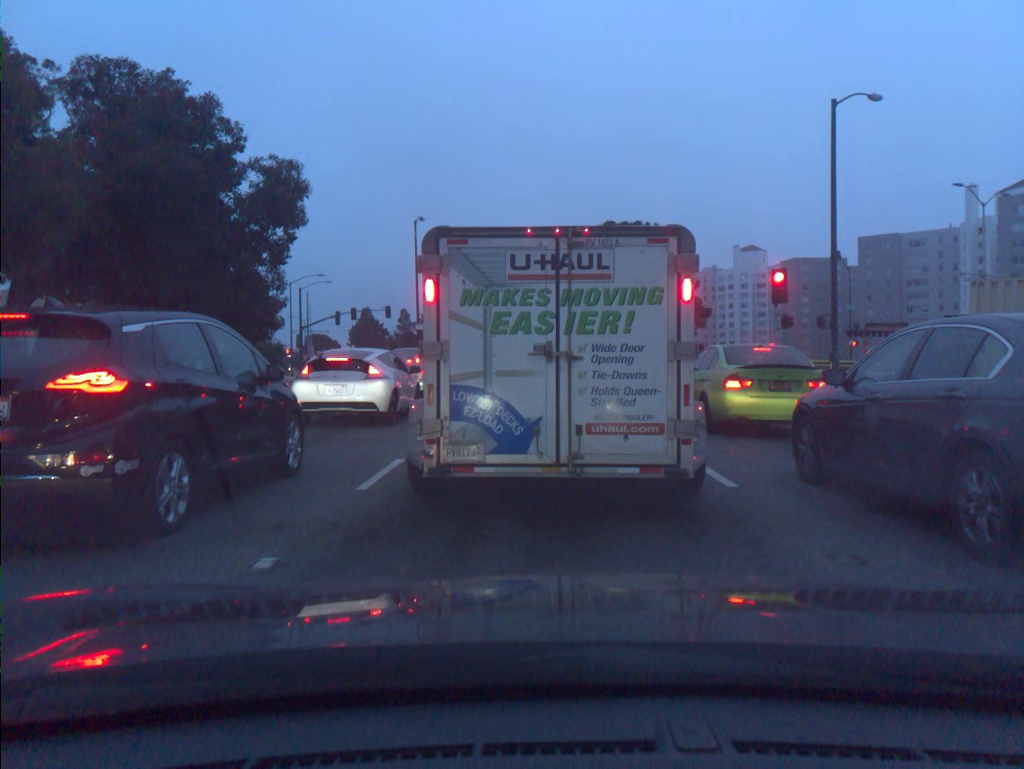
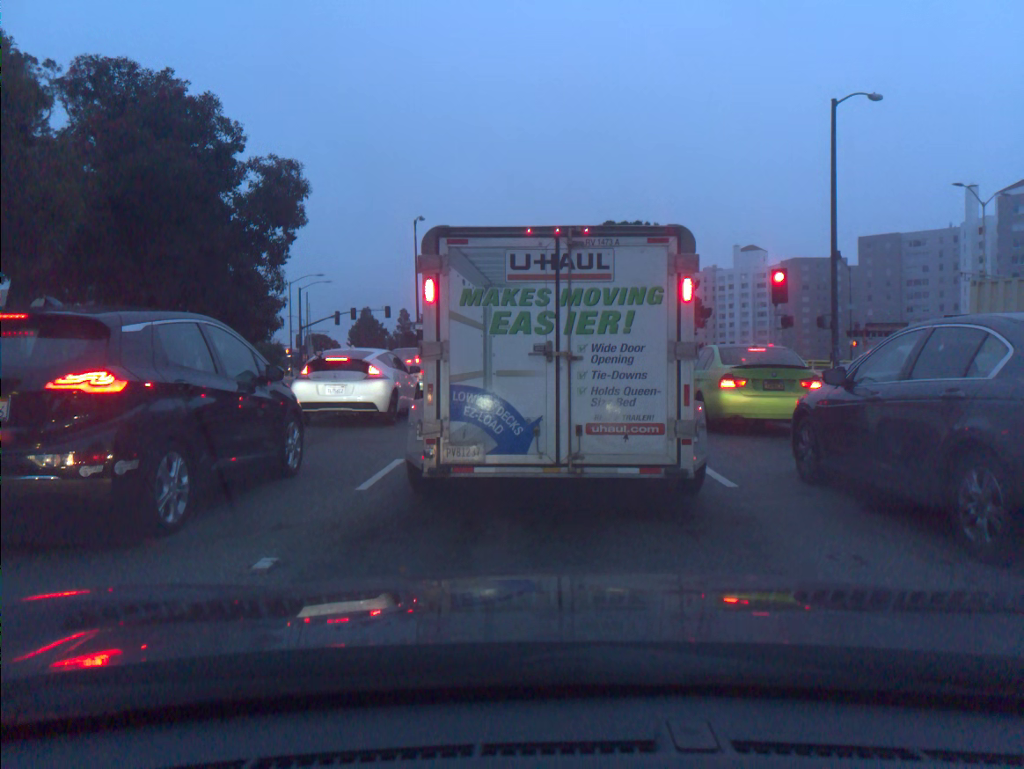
(0.0, 0.0) m; 0°
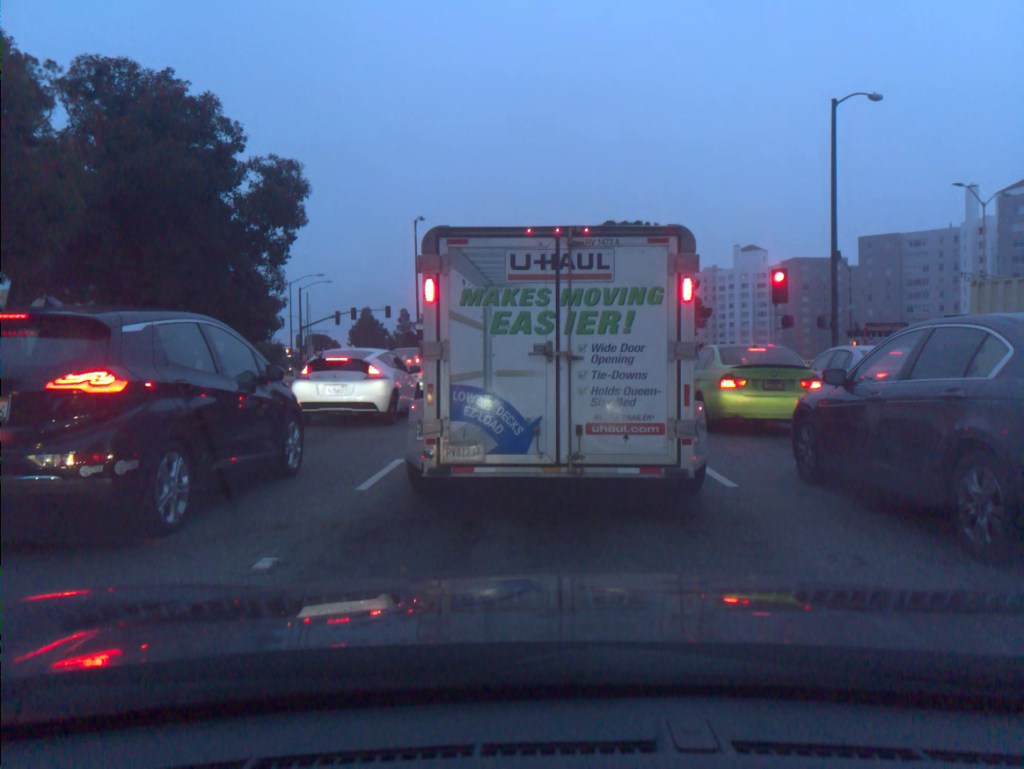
(-0.1, +0.1) m; 0°
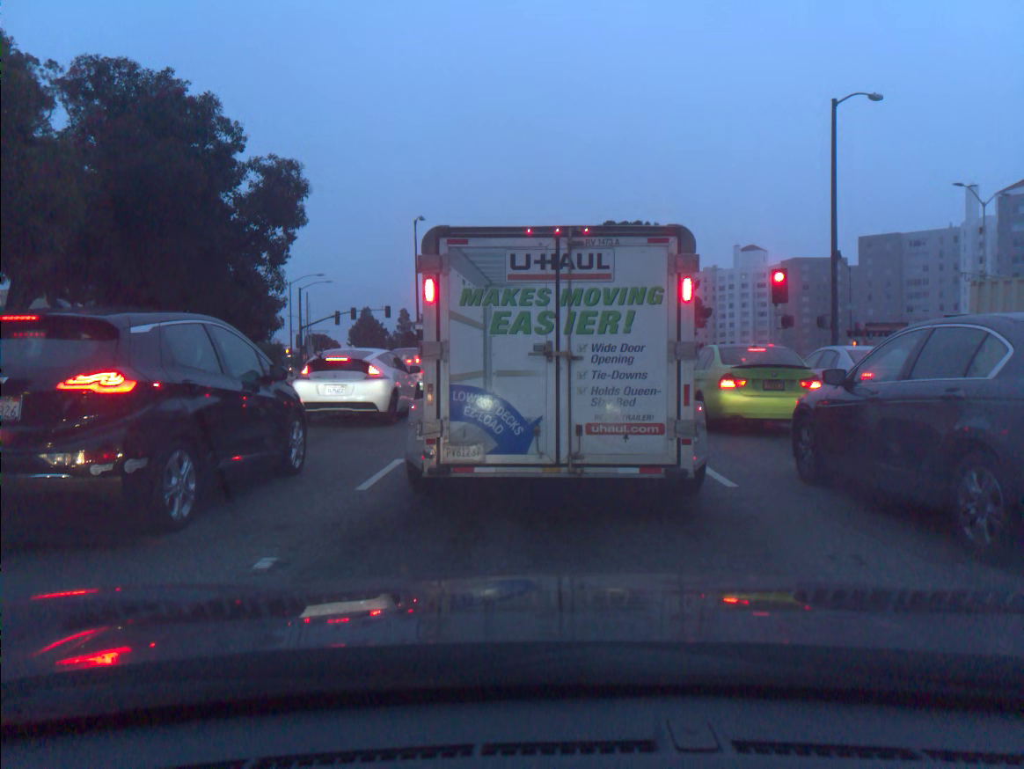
(0.0, 0.0) m; 0°
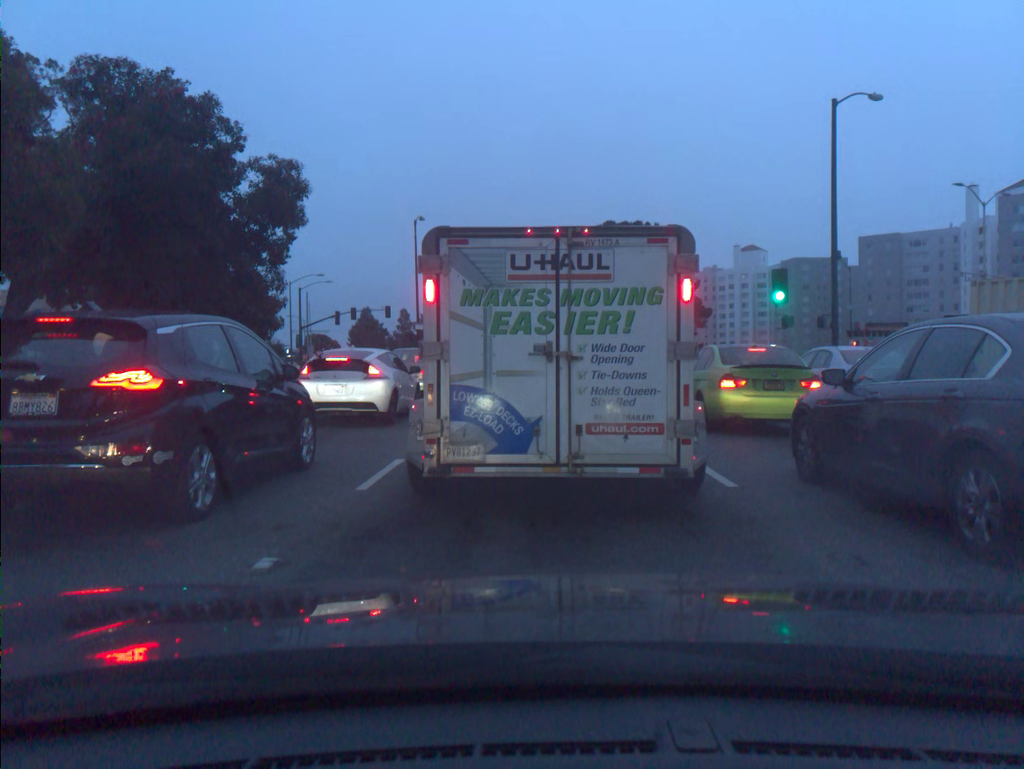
(0.0, 0.0) m; 0°
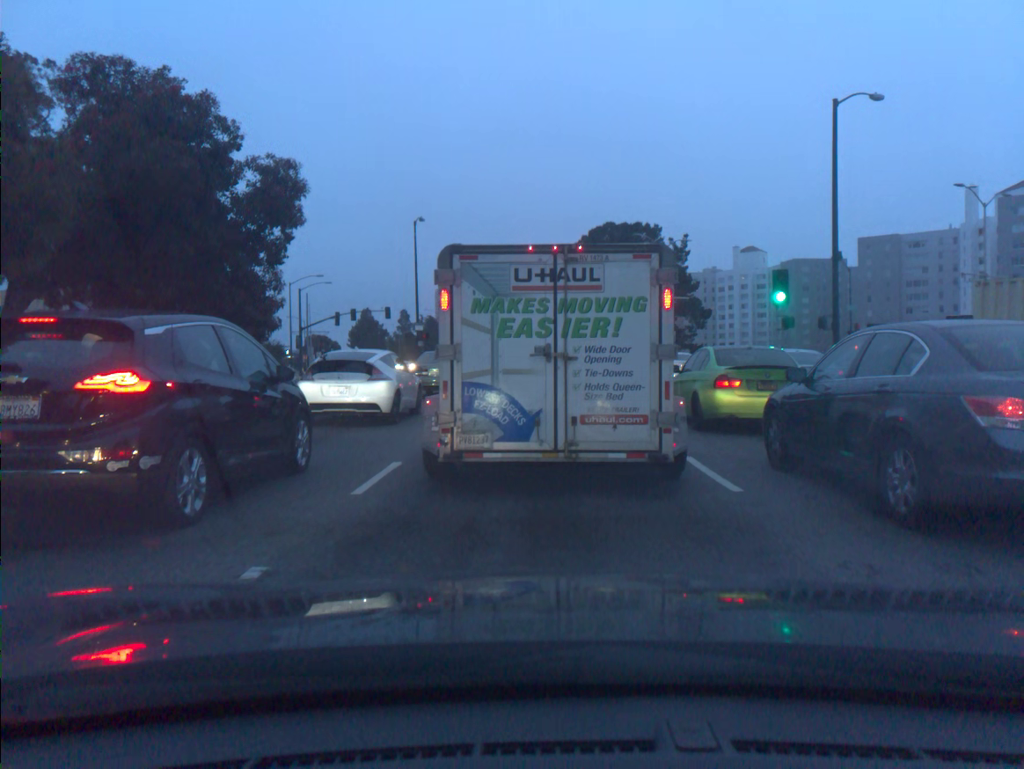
(0.0, +0.2) m; 0°
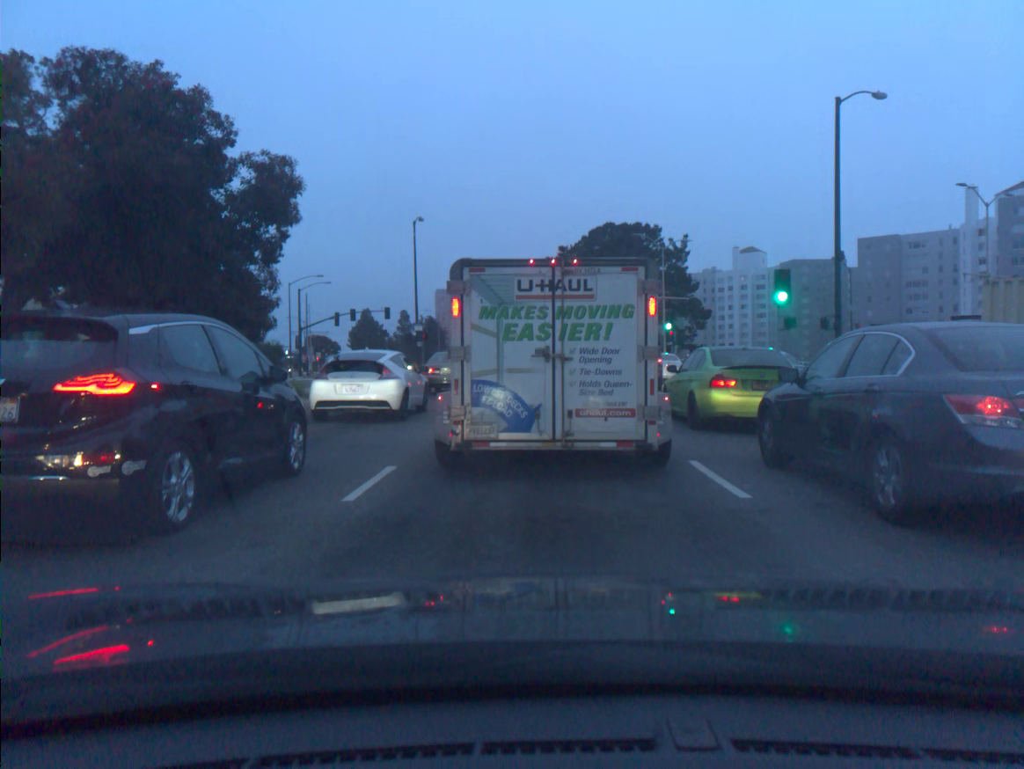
(0.0, +0.3) m; 0°
